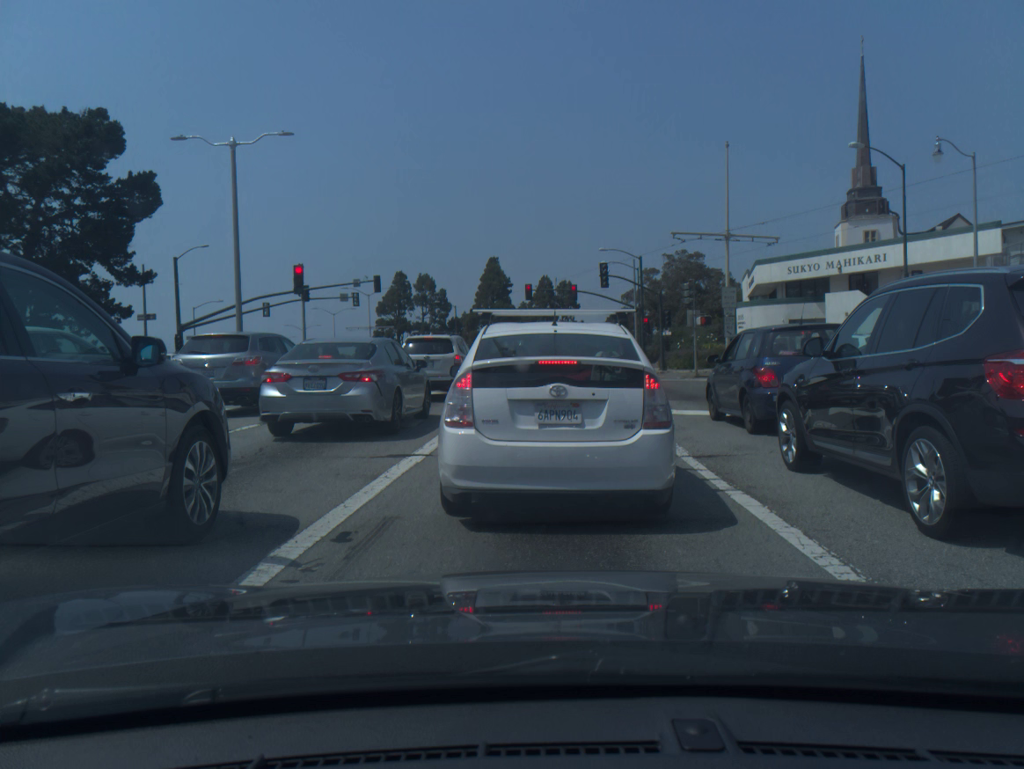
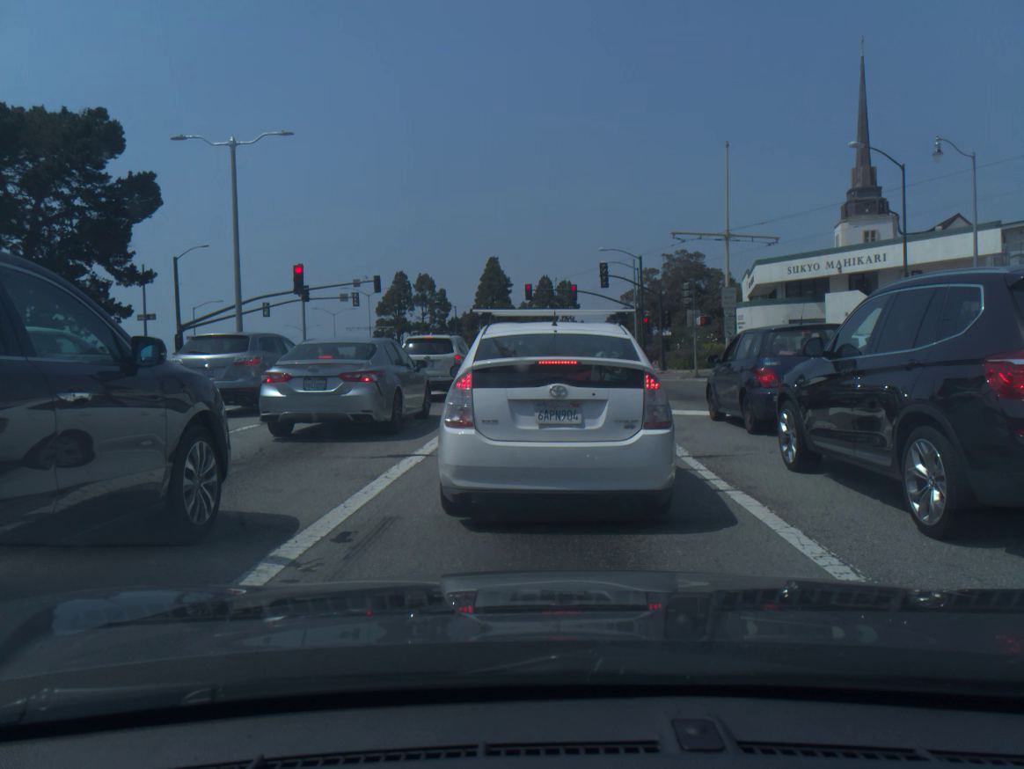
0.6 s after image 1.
(0.0, 0.0) m; 0°
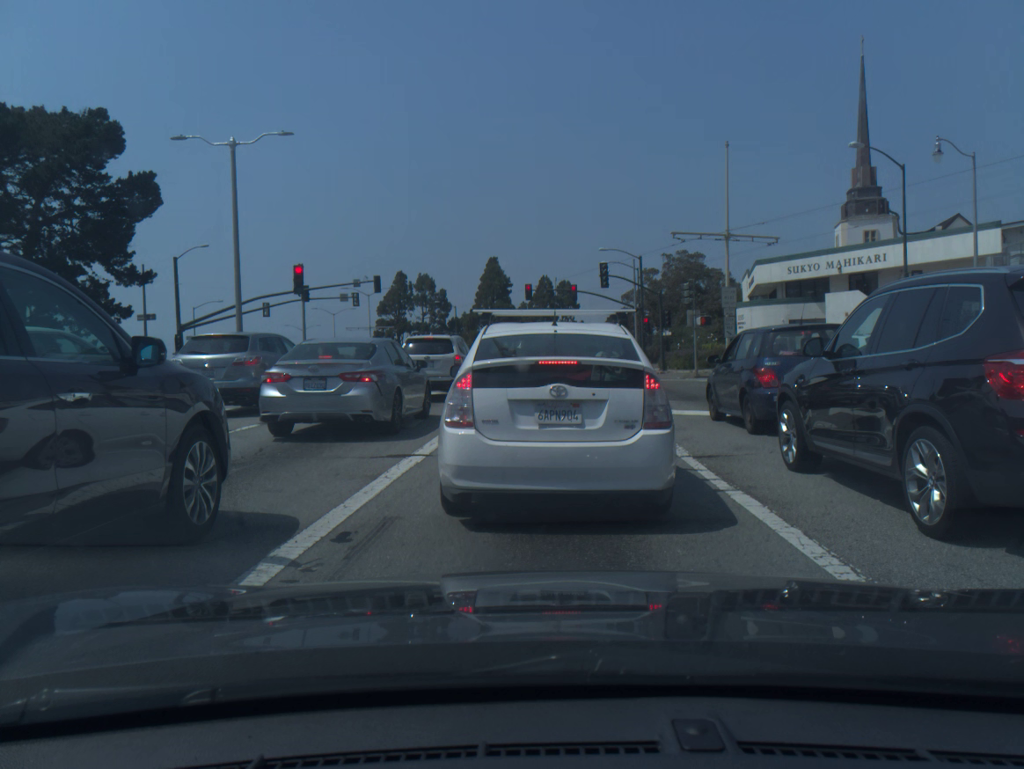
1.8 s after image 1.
(0.0, 0.0) m; 0°
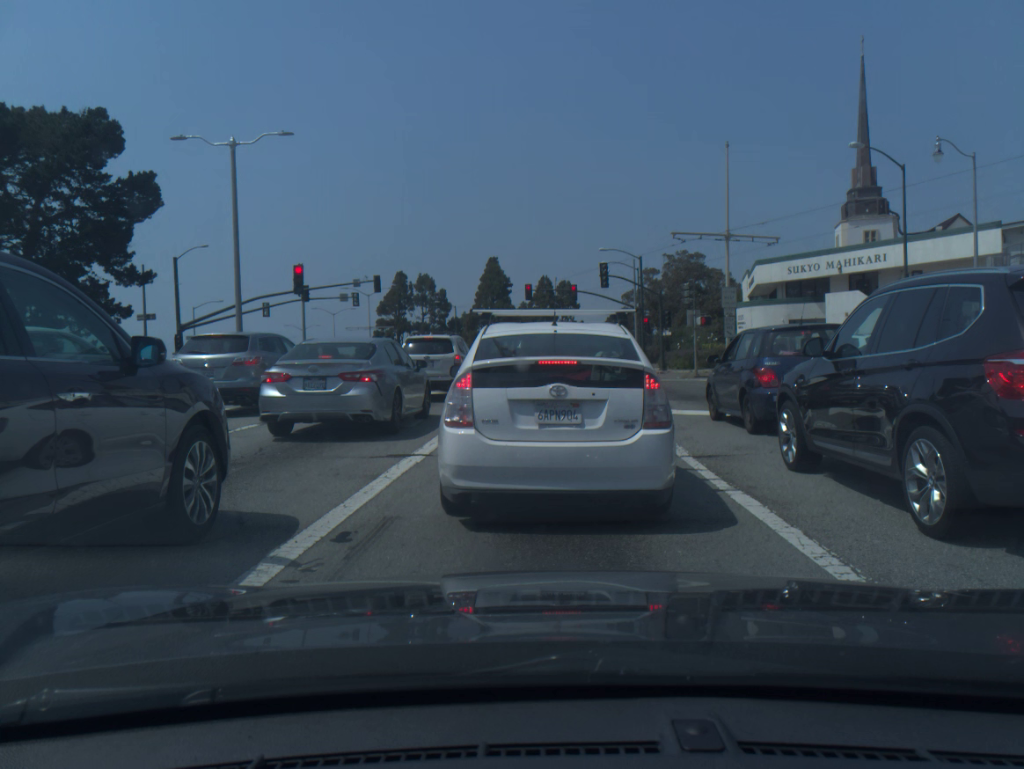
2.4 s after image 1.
(0.0, 0.0) m; 0°
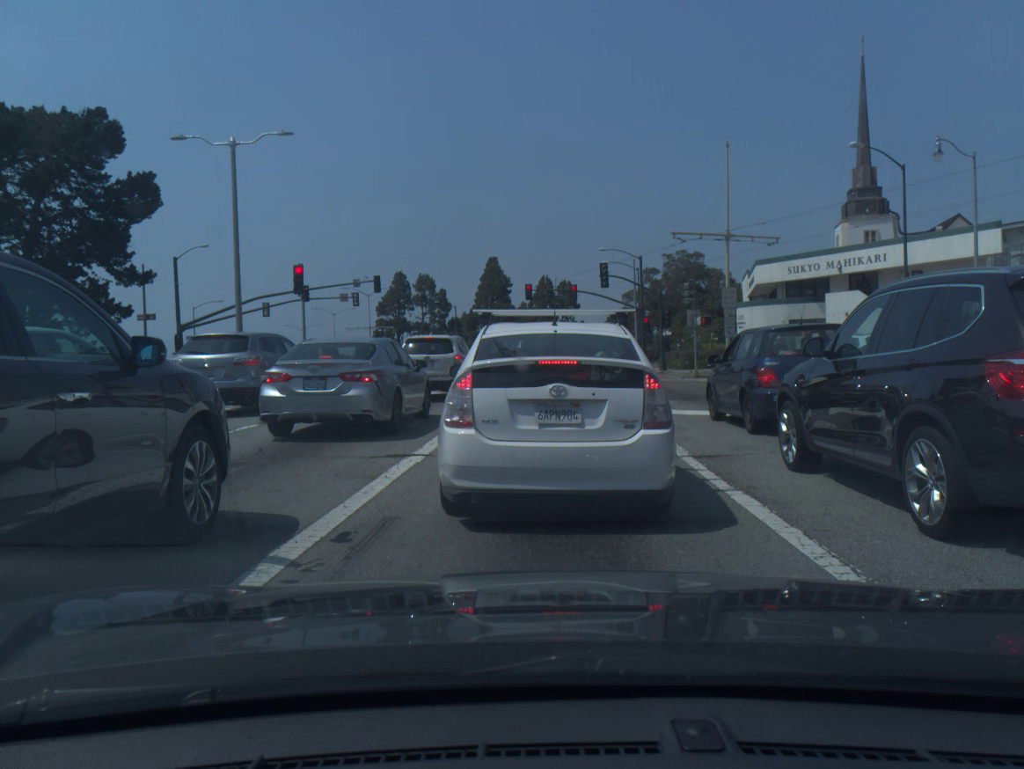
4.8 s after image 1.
(0.0, -0.1) m; 0°
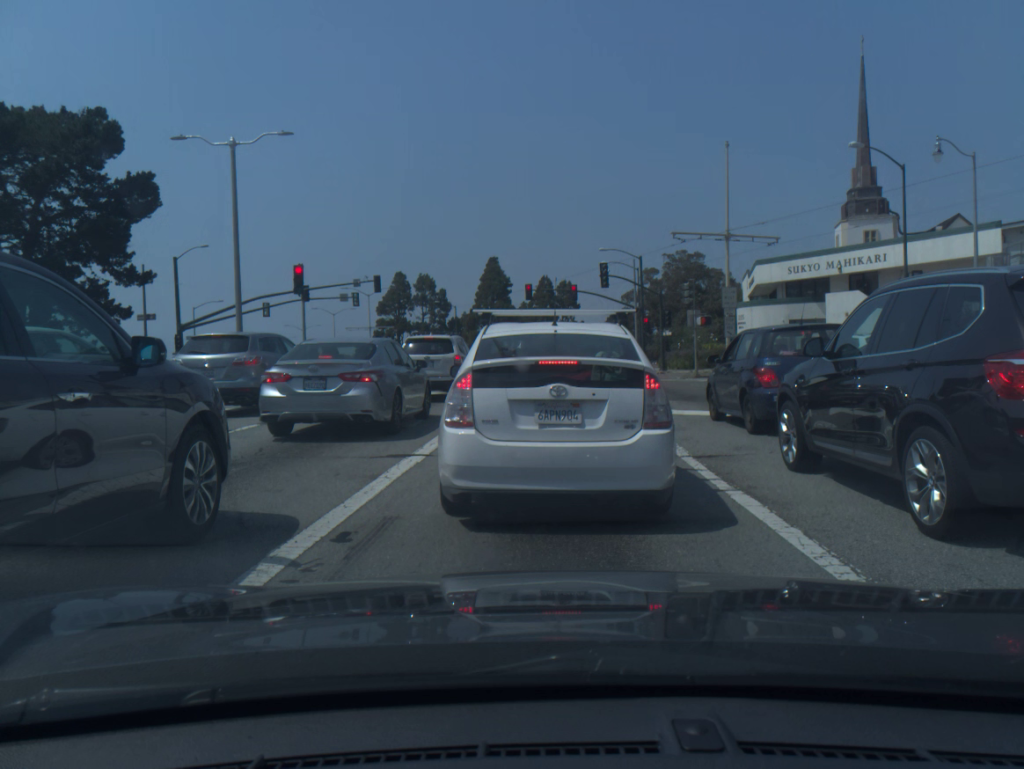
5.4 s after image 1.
(0.0, 0.0) m; 0°
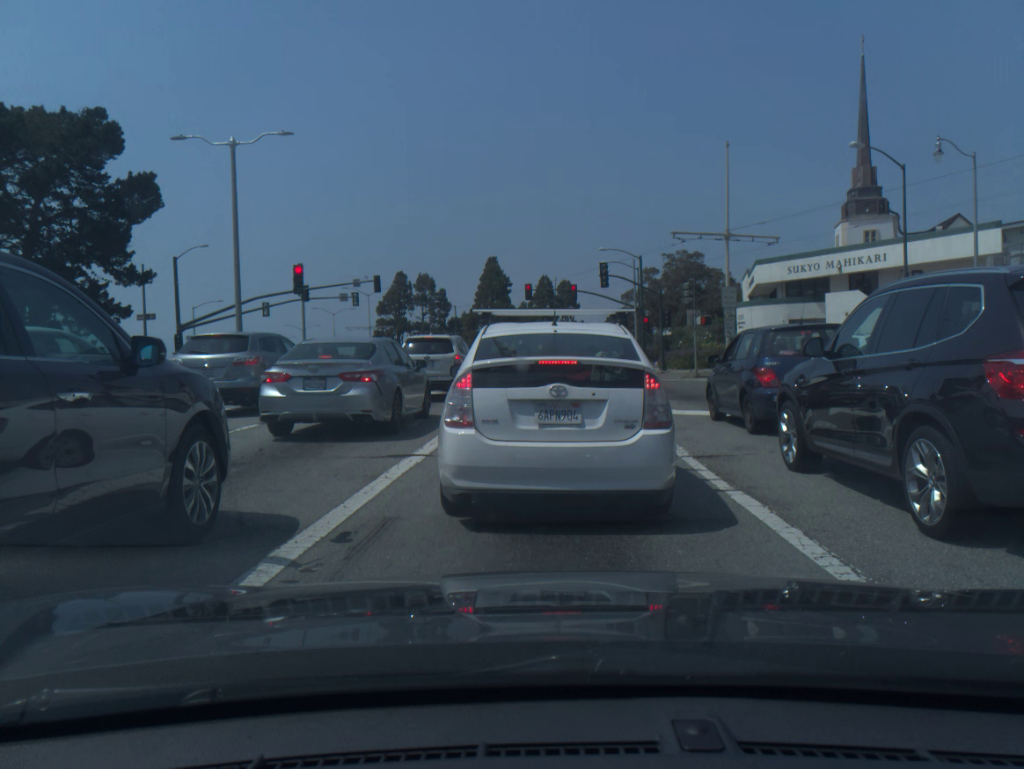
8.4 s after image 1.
(0.0, 0.0) m; 0°
